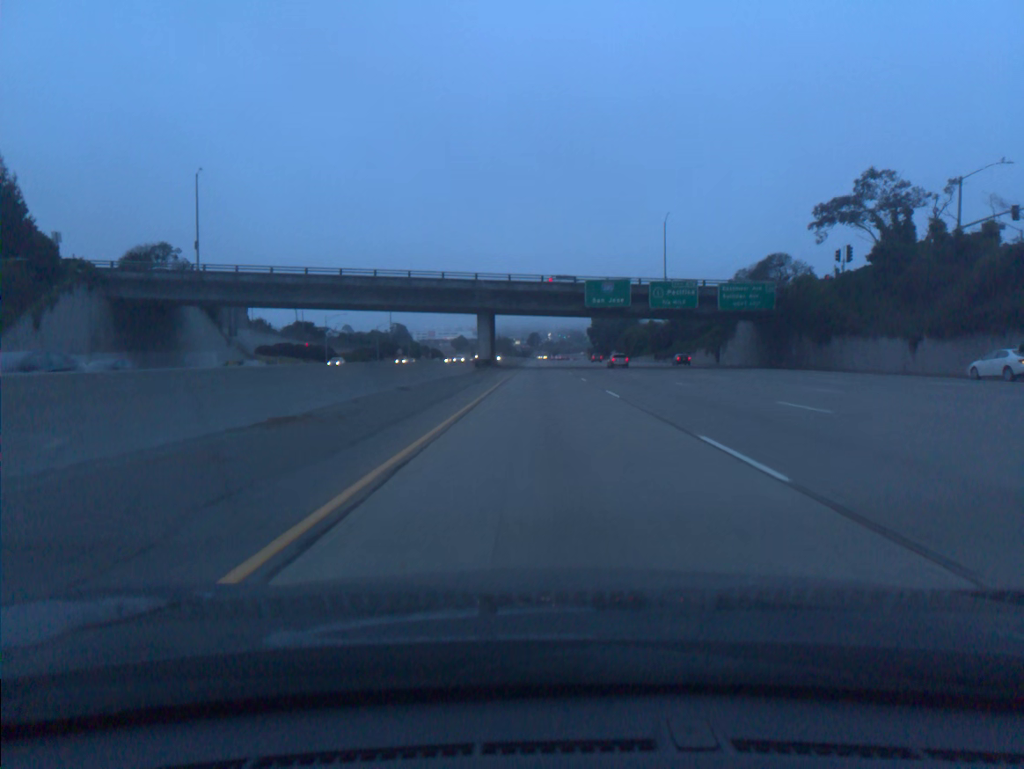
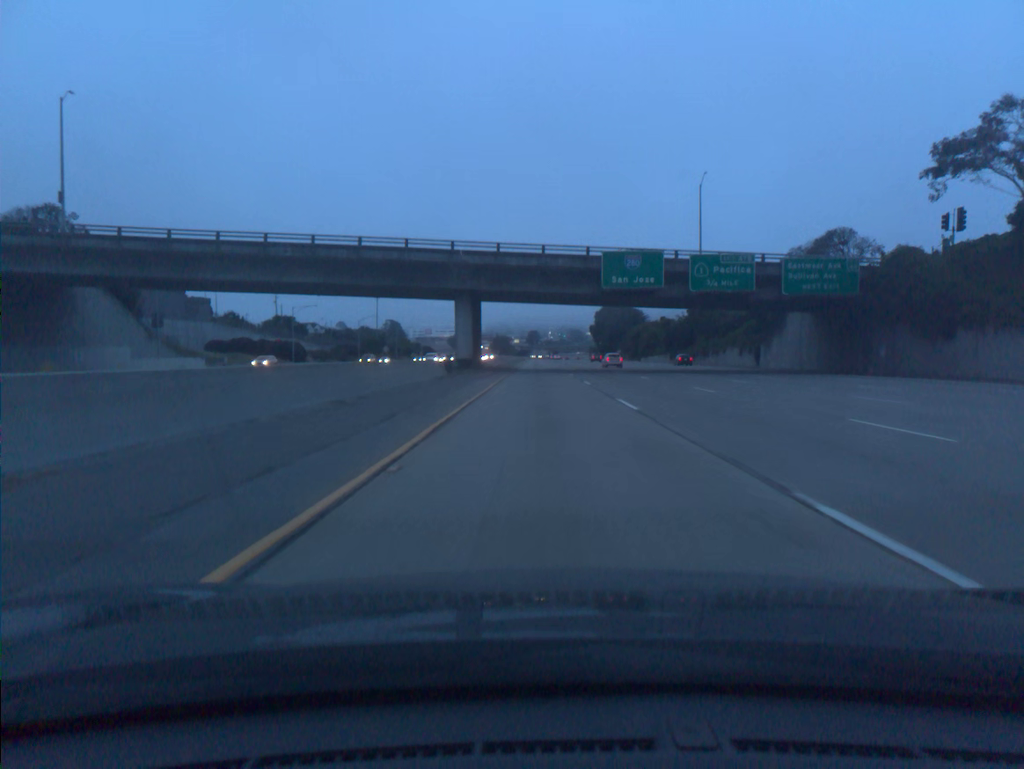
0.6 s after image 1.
(0.0, +19.5) m; 0°
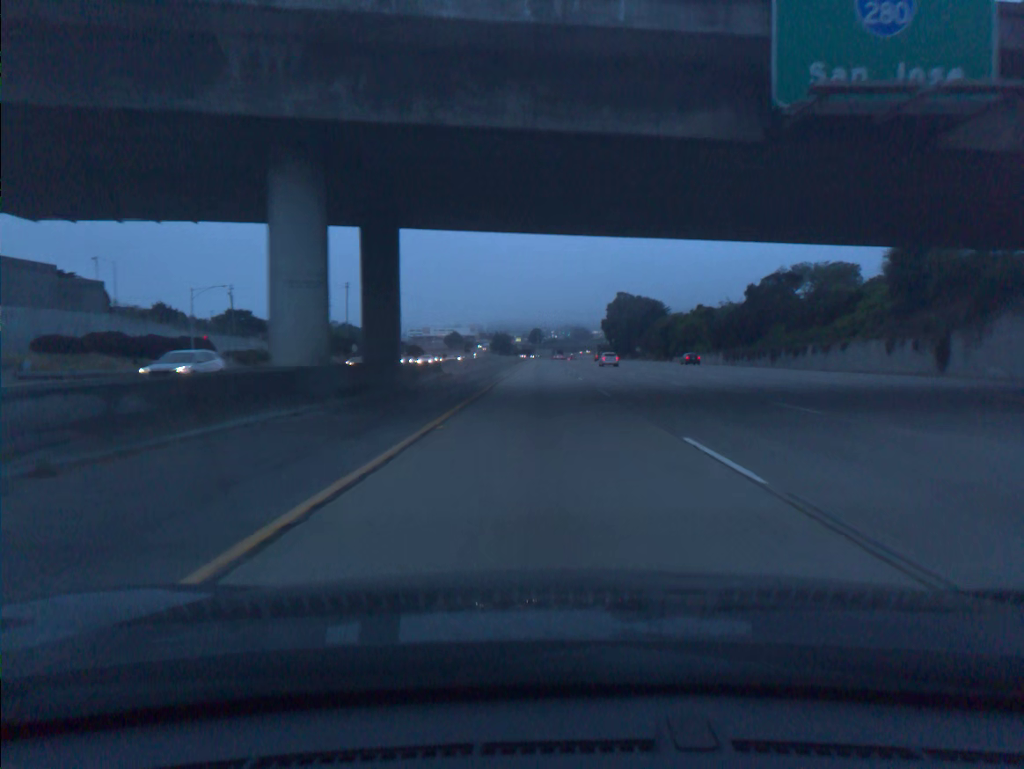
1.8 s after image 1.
(-0.1, +39.1) m; 0°
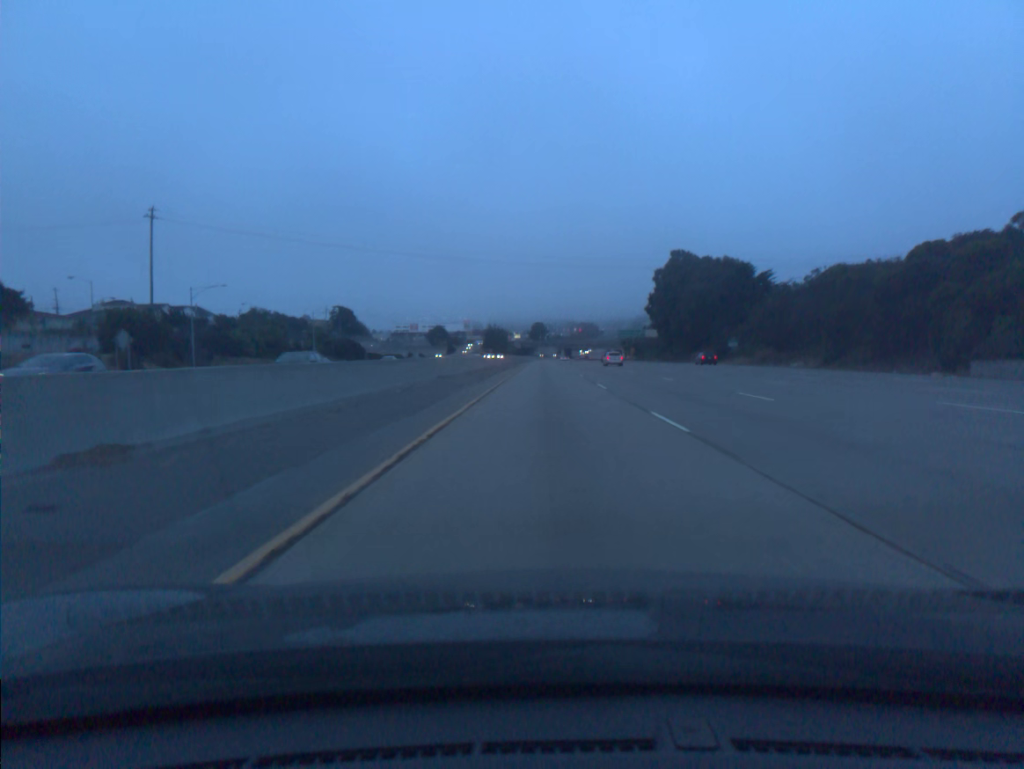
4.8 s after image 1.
(-0.4, +98.1) m; 0°
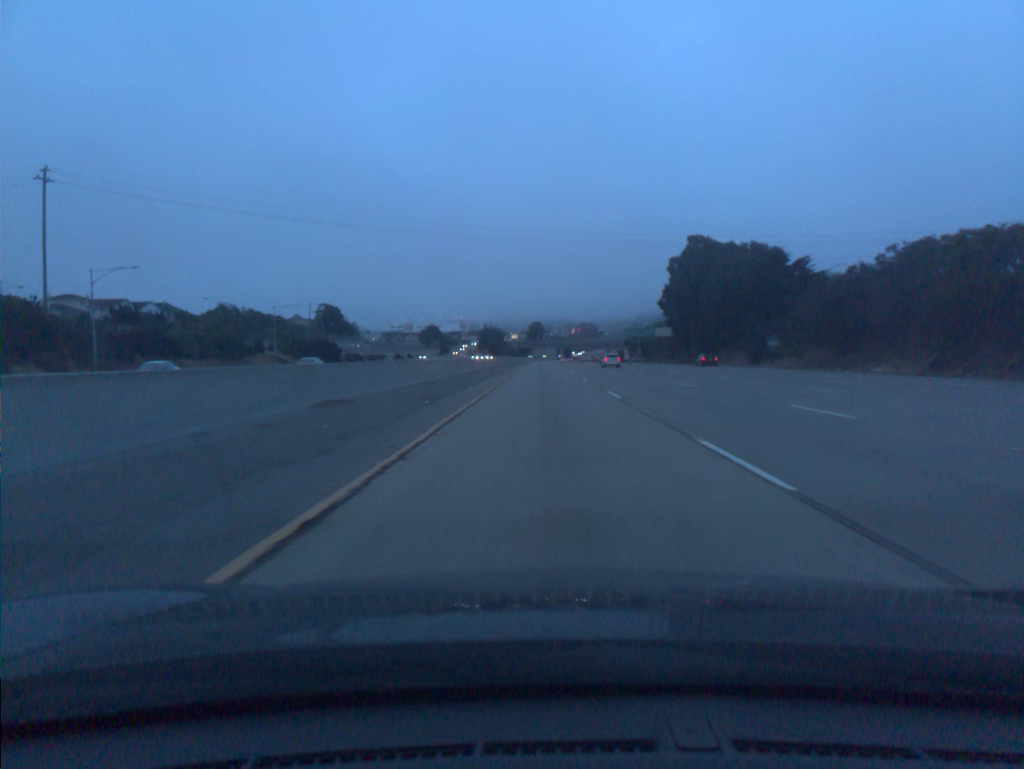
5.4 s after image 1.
(0.0, +19.7) m; 0°
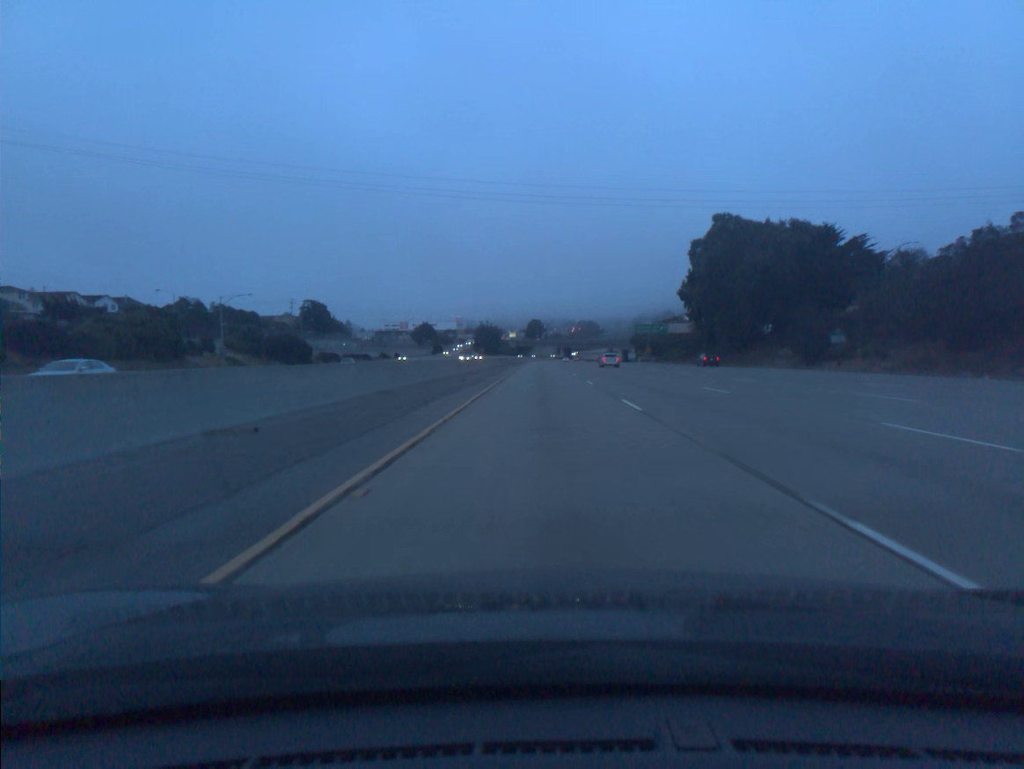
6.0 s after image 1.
(0.0, +19.7) m; 0°
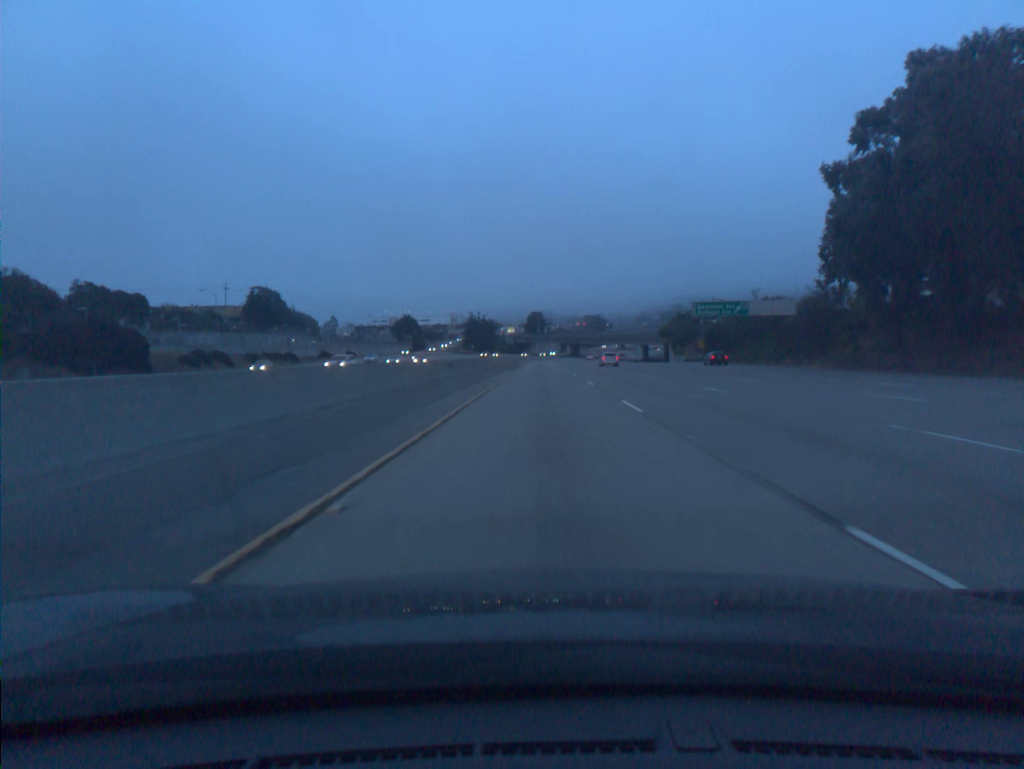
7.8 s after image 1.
(-0.1, +59.1) m; 0°
